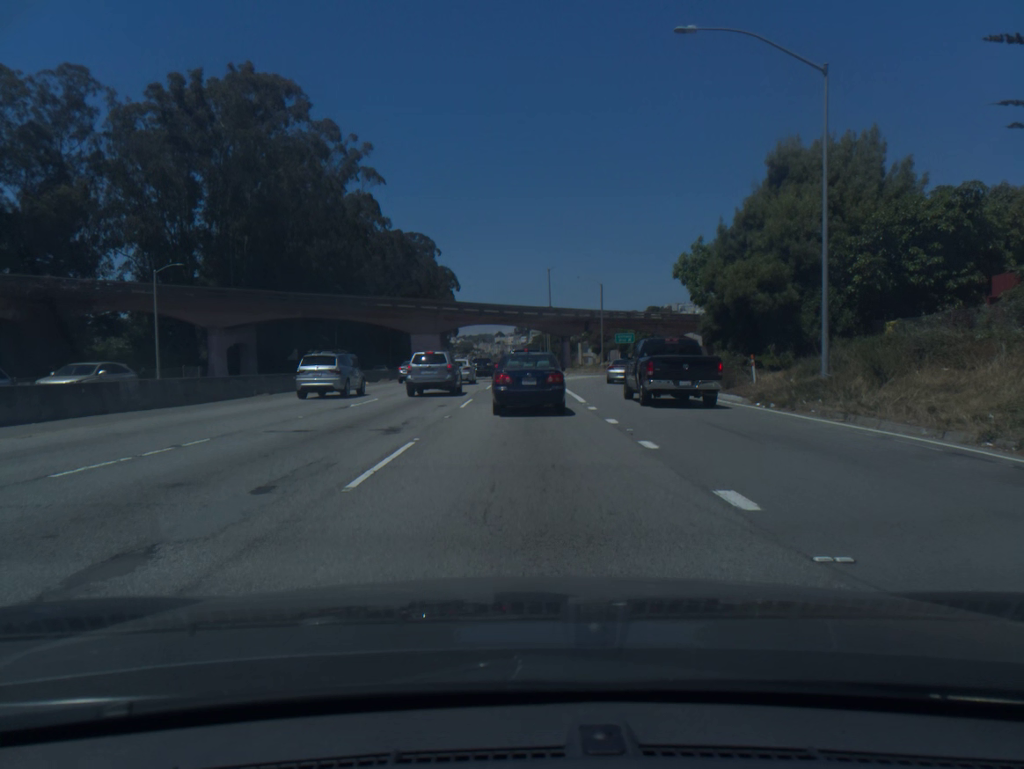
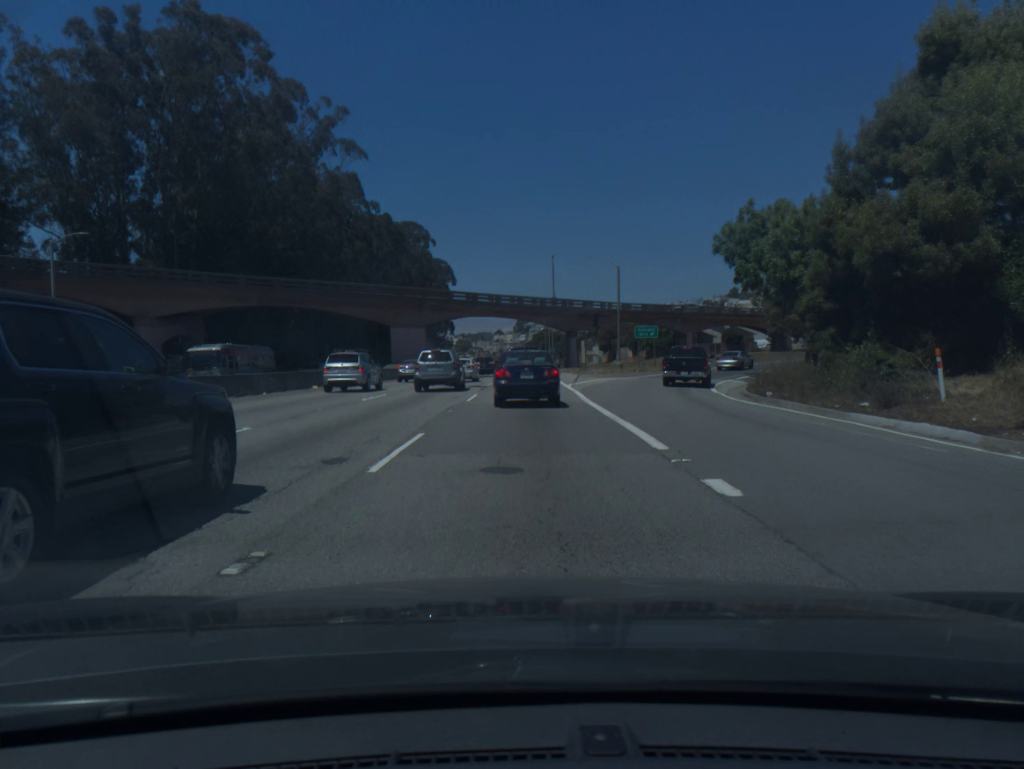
(+0.1, +13.0) m; +1°
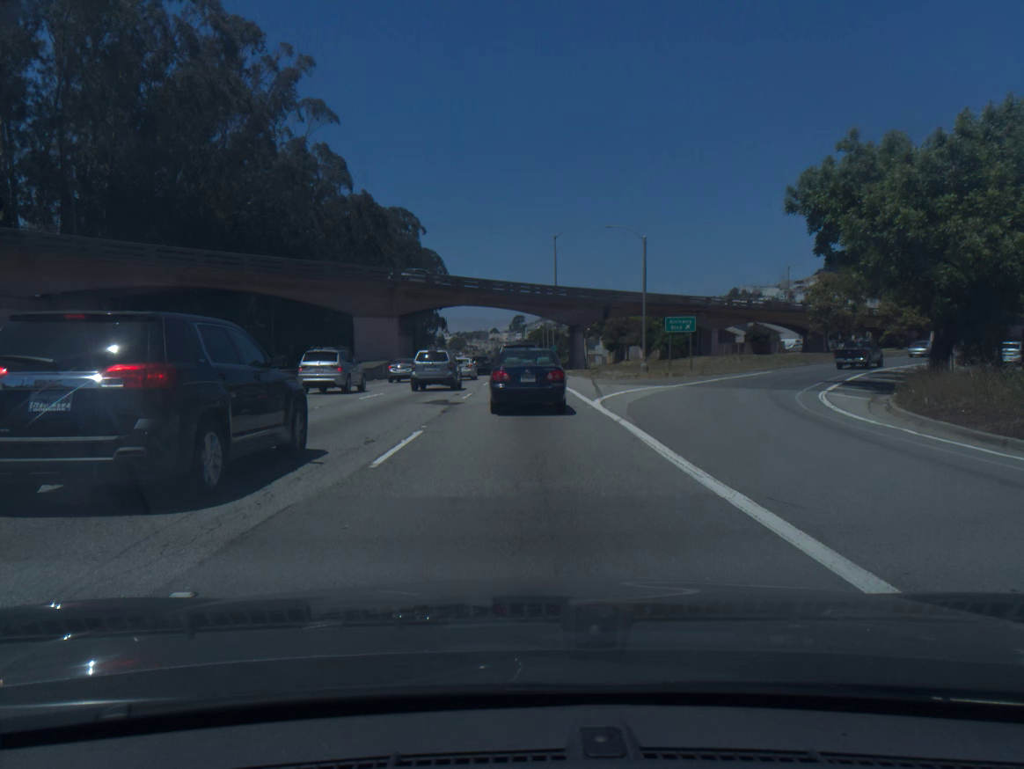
(+0.1, +14.6) m; 0°
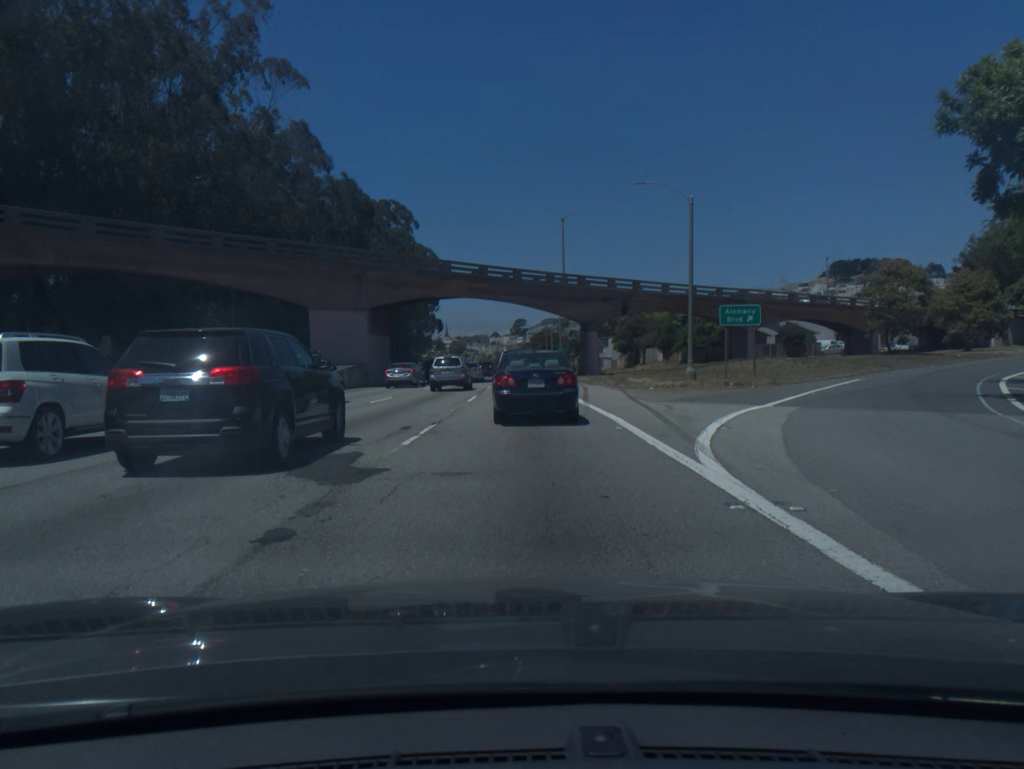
(0.0, +13.0) m; 0°
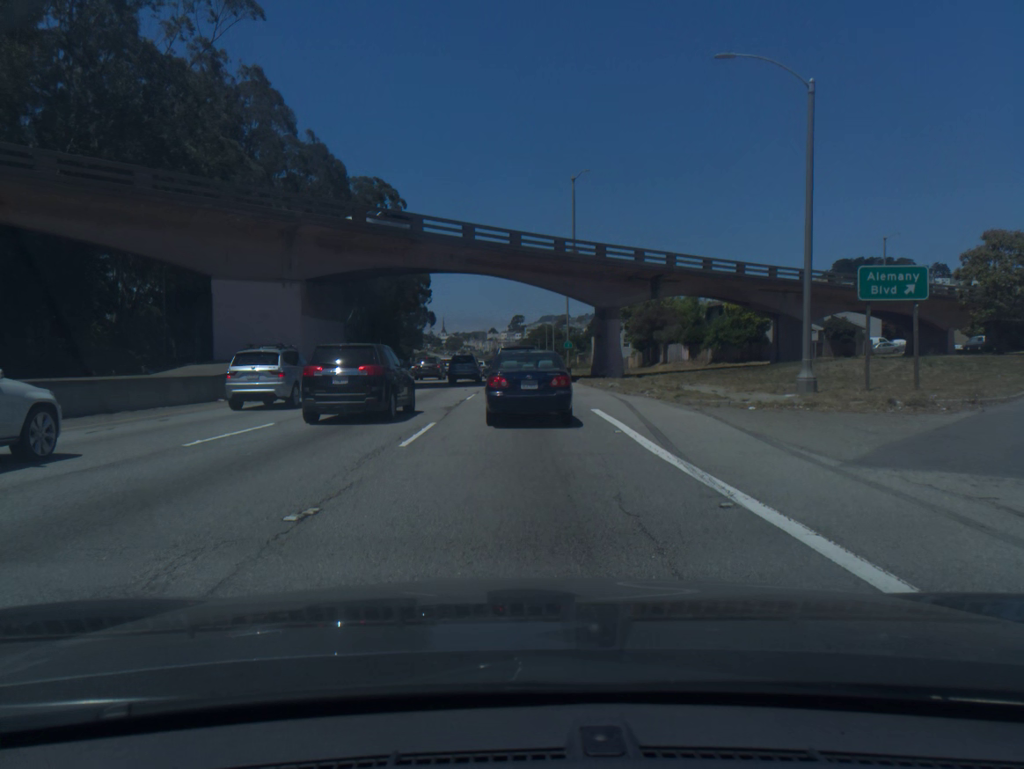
(0.0, +14.8) m; 0°
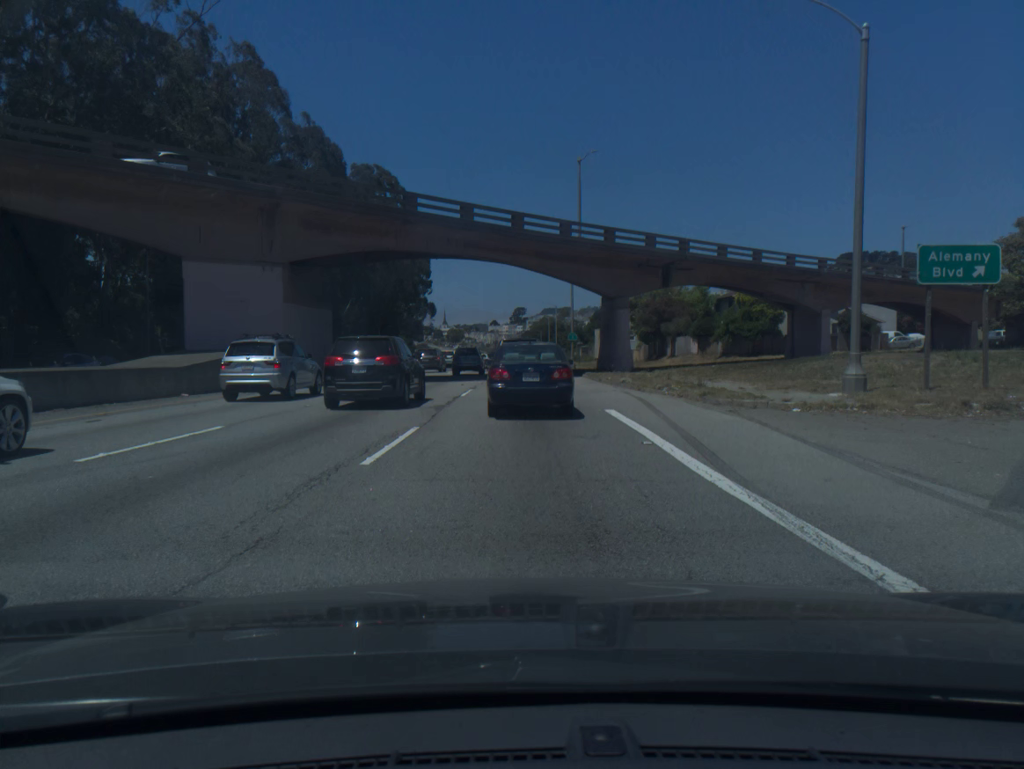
(0.0, +2.9) m; 0°
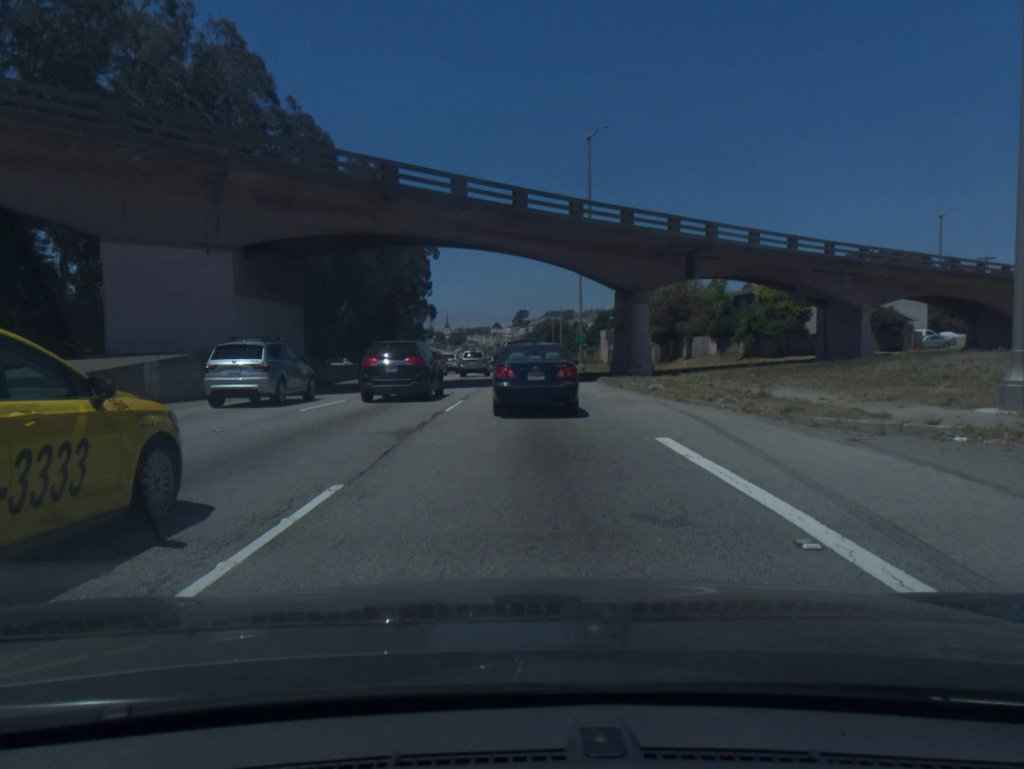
(0.0, +5.9) m; 0°
